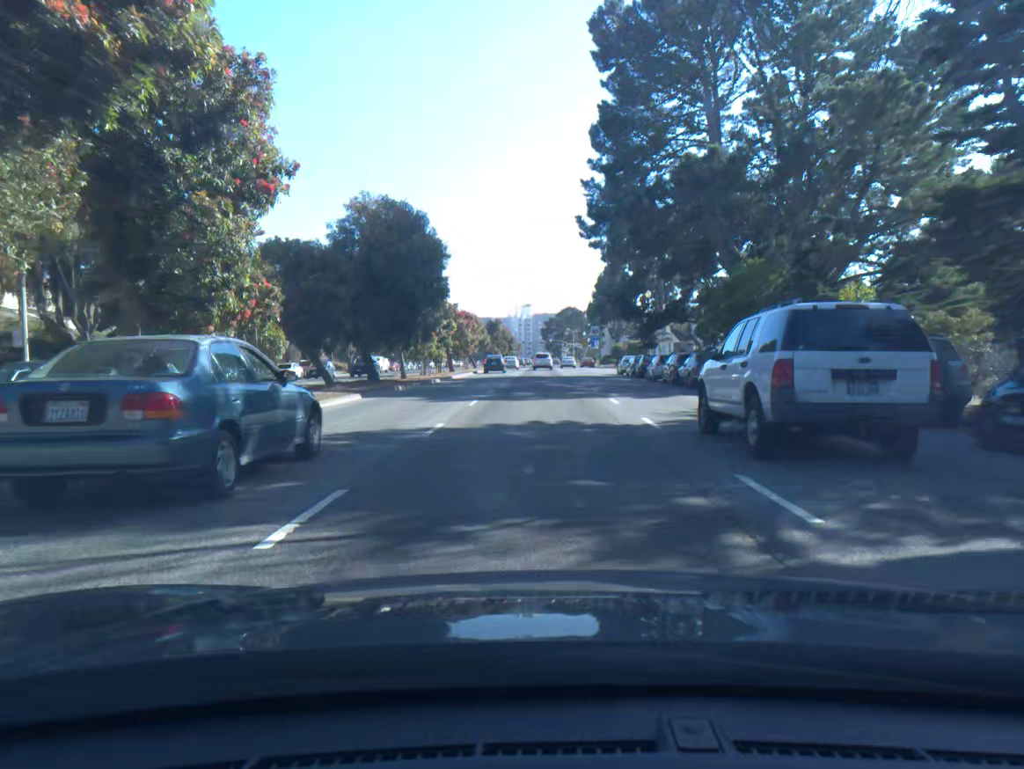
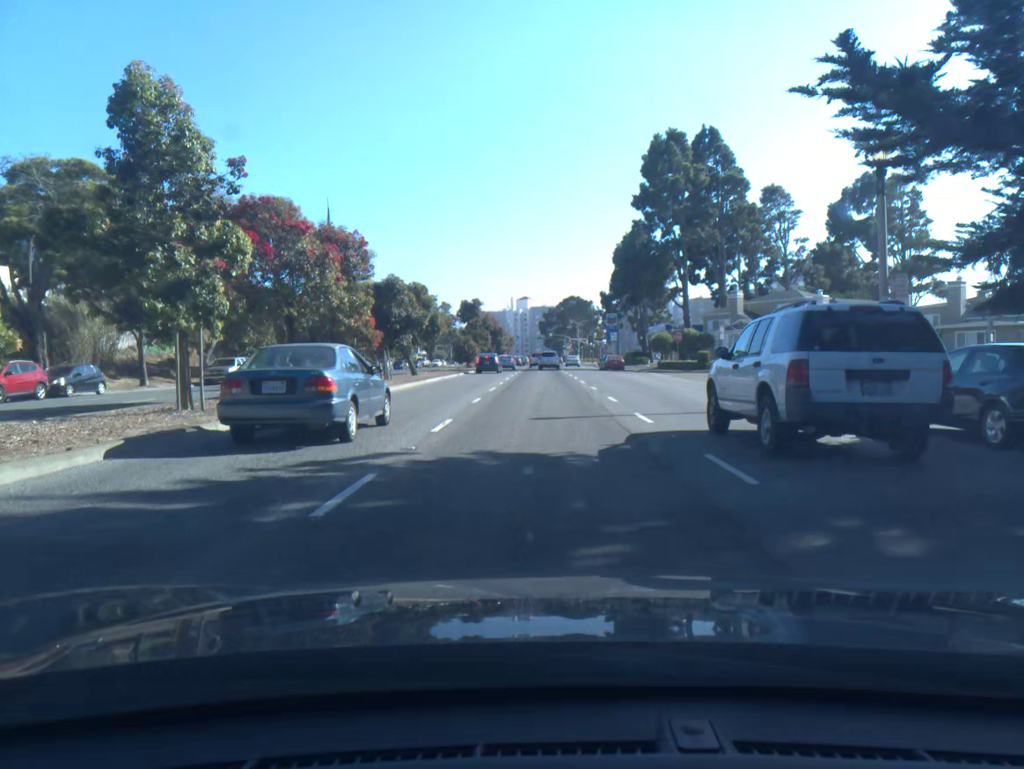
(-0.1, +42.2) m; 0°
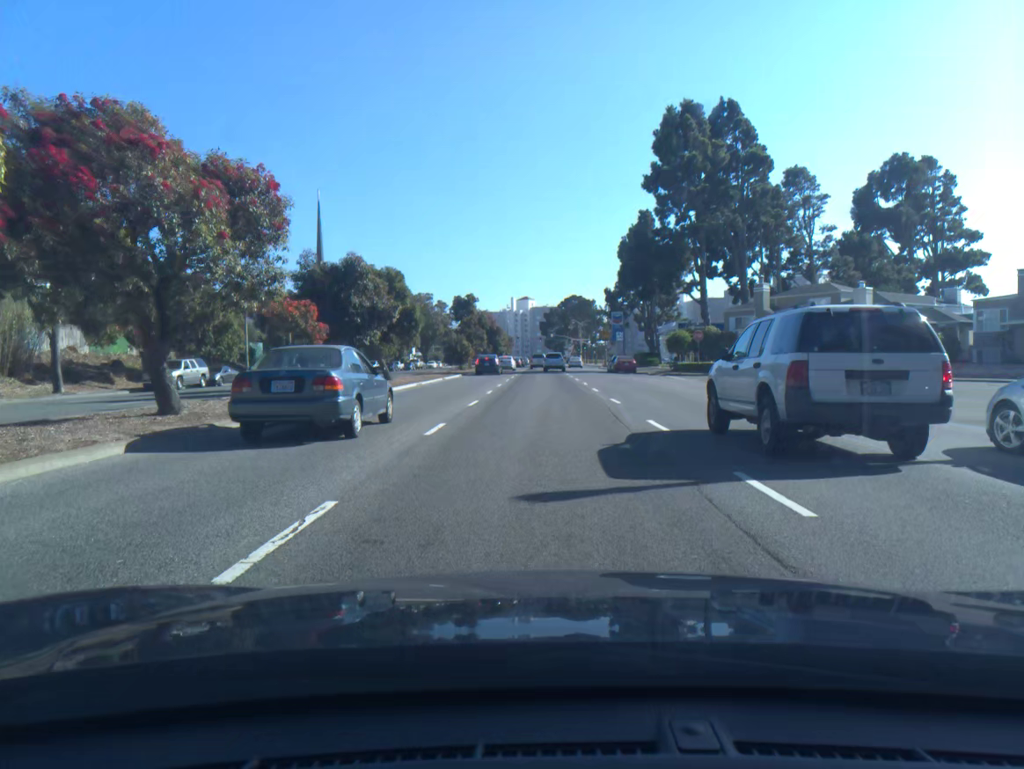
(0.0, +8.4) m; 0°
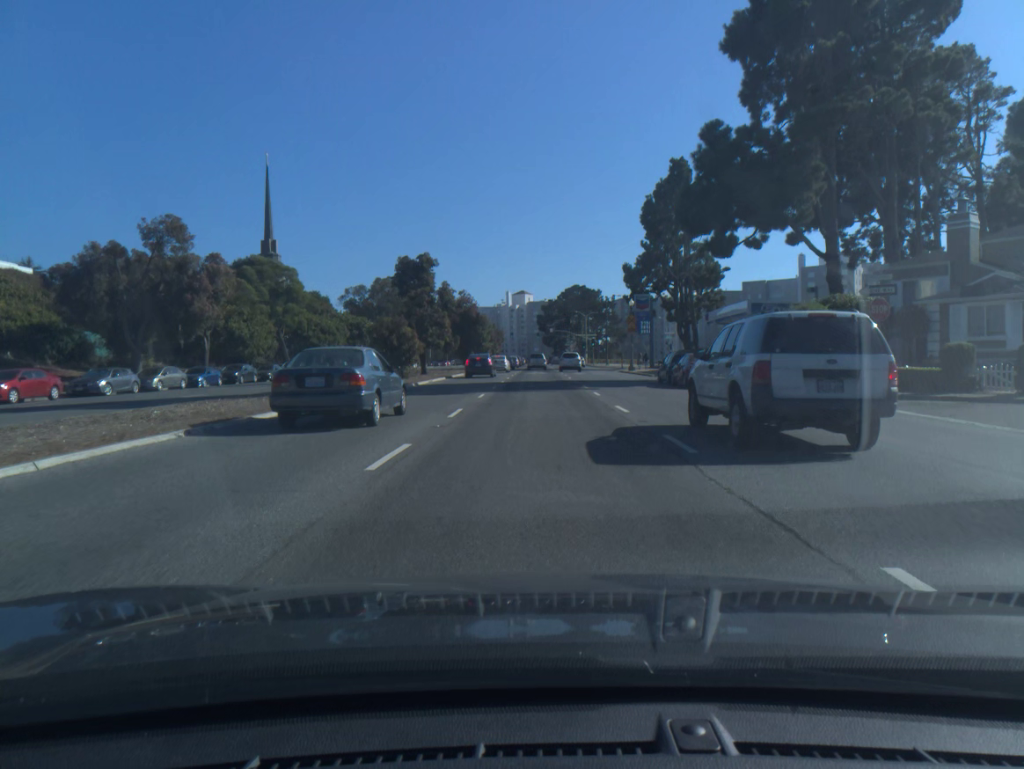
(0.0, +31.9) m; 0°
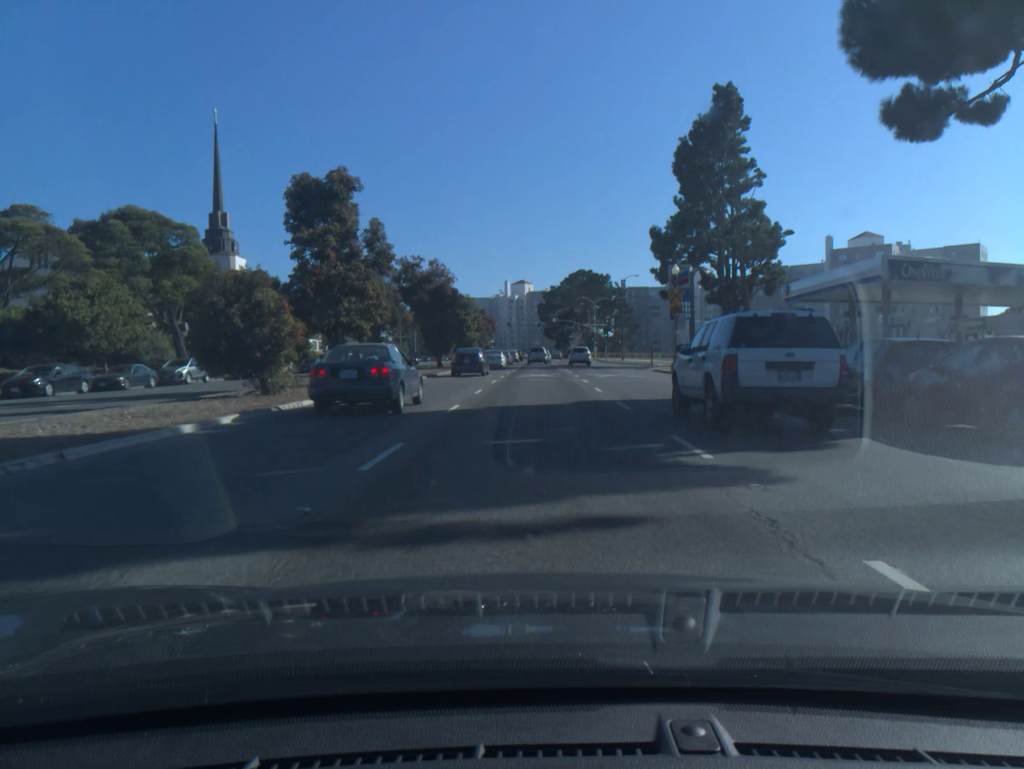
(0.0, +22.3) m; 0°
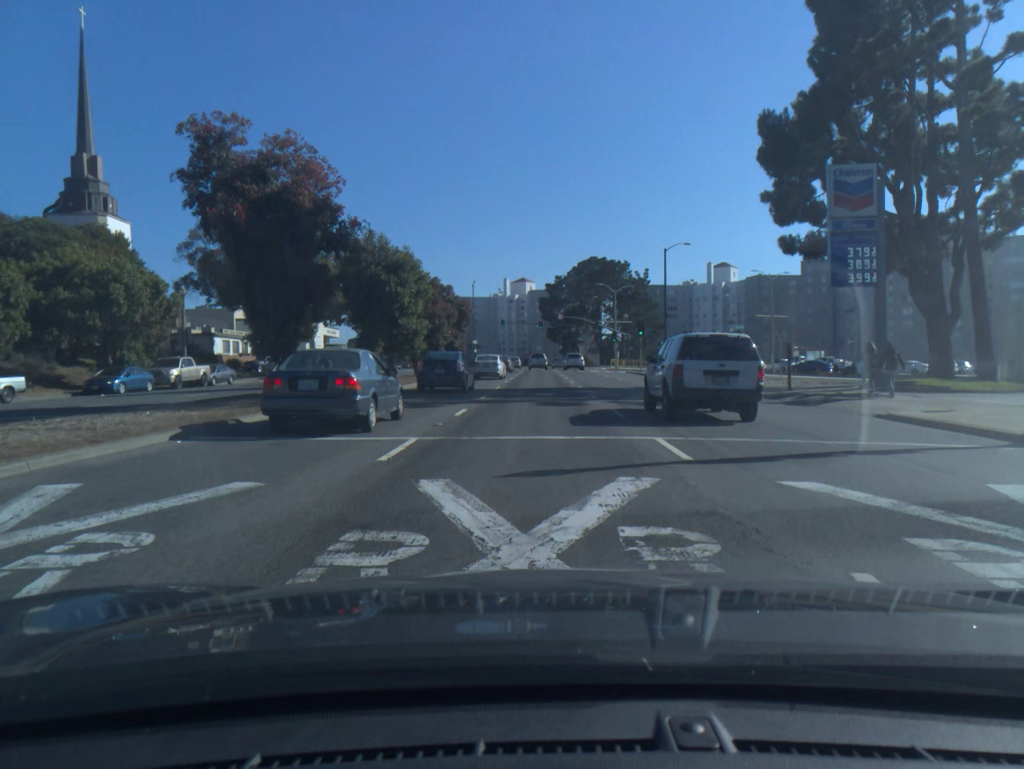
(0.0, +35.9) m; 0°
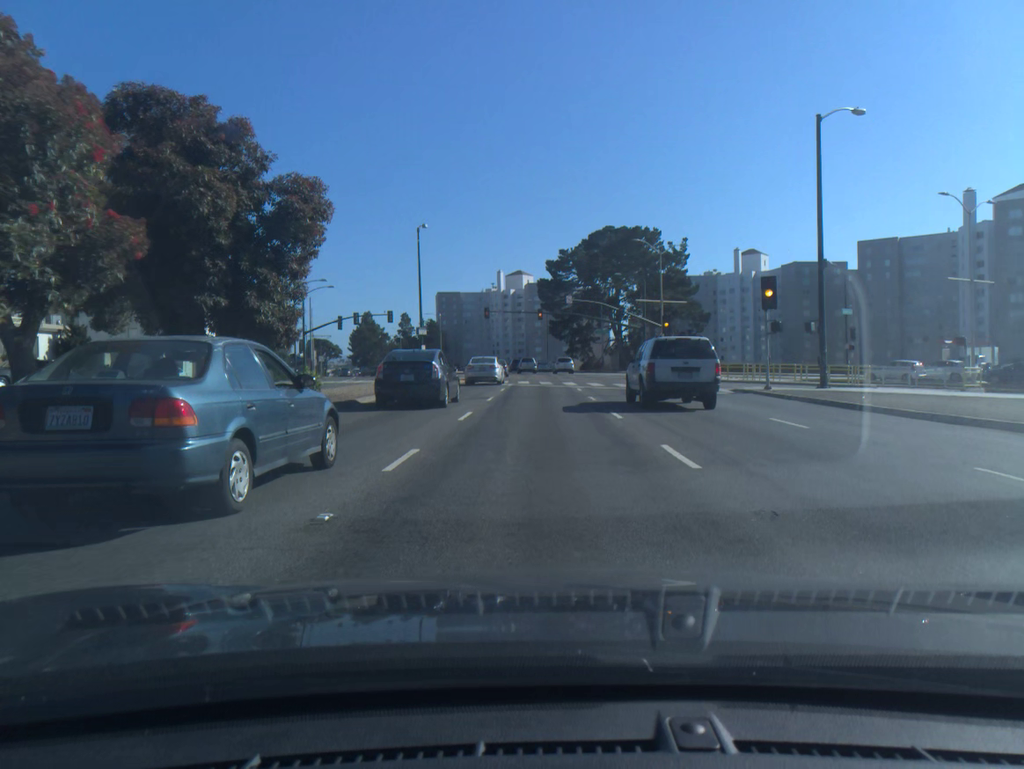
(-0.1, +38.7) m; 0°
